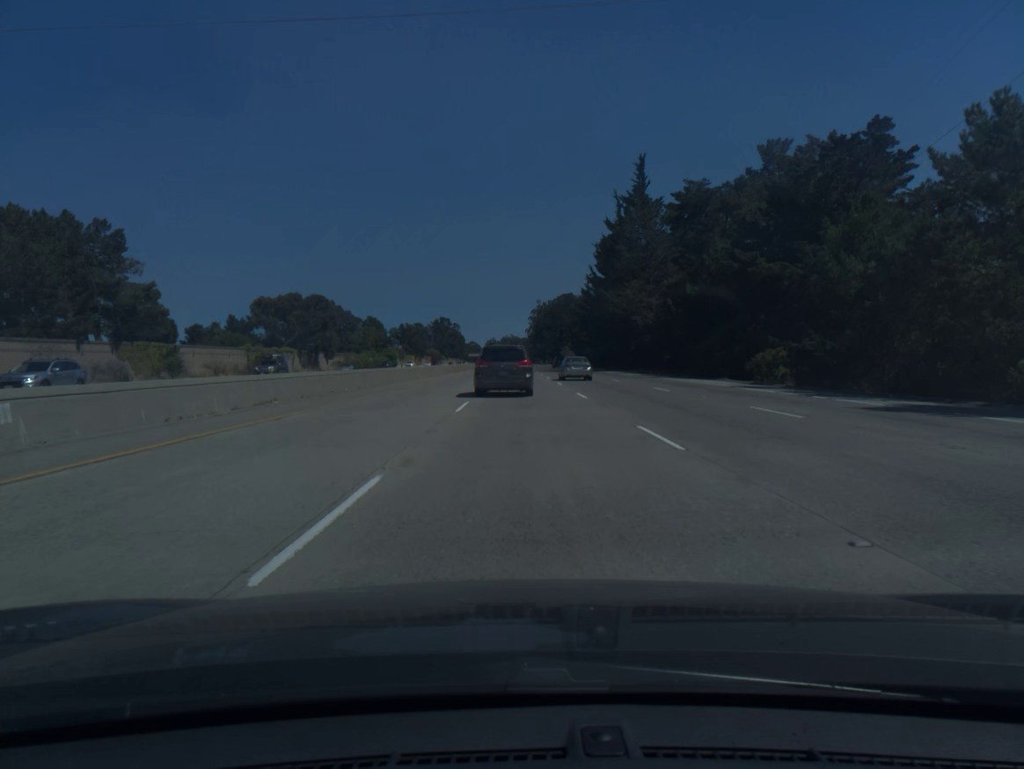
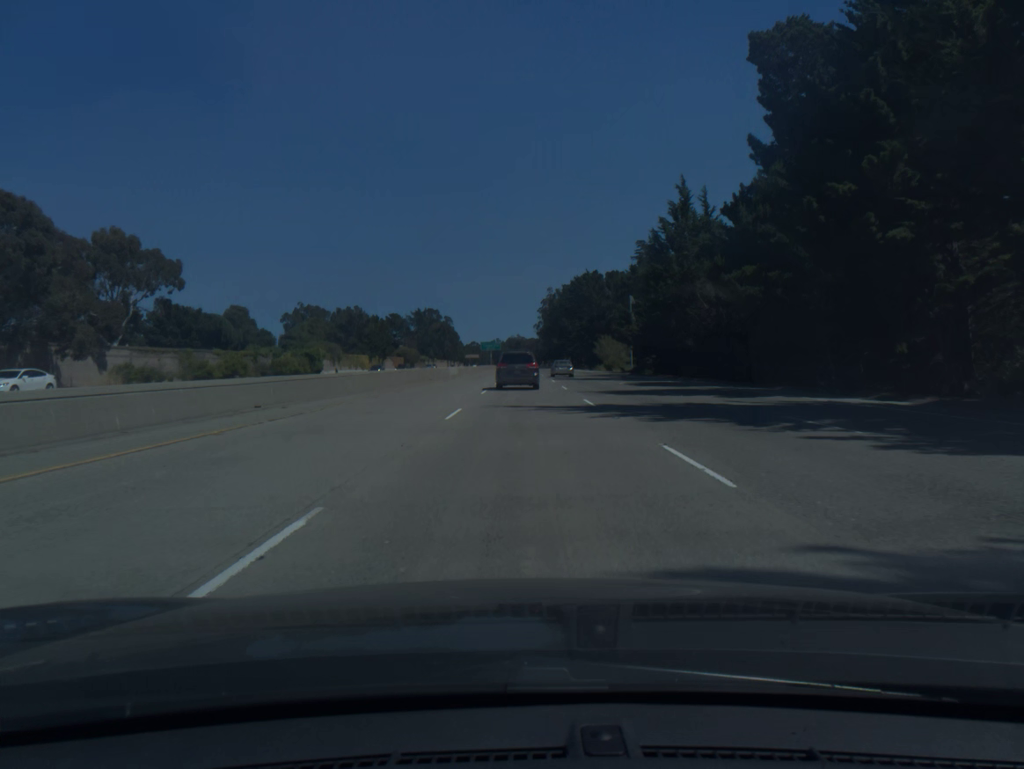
(-0.1, +90.3) m; 0°
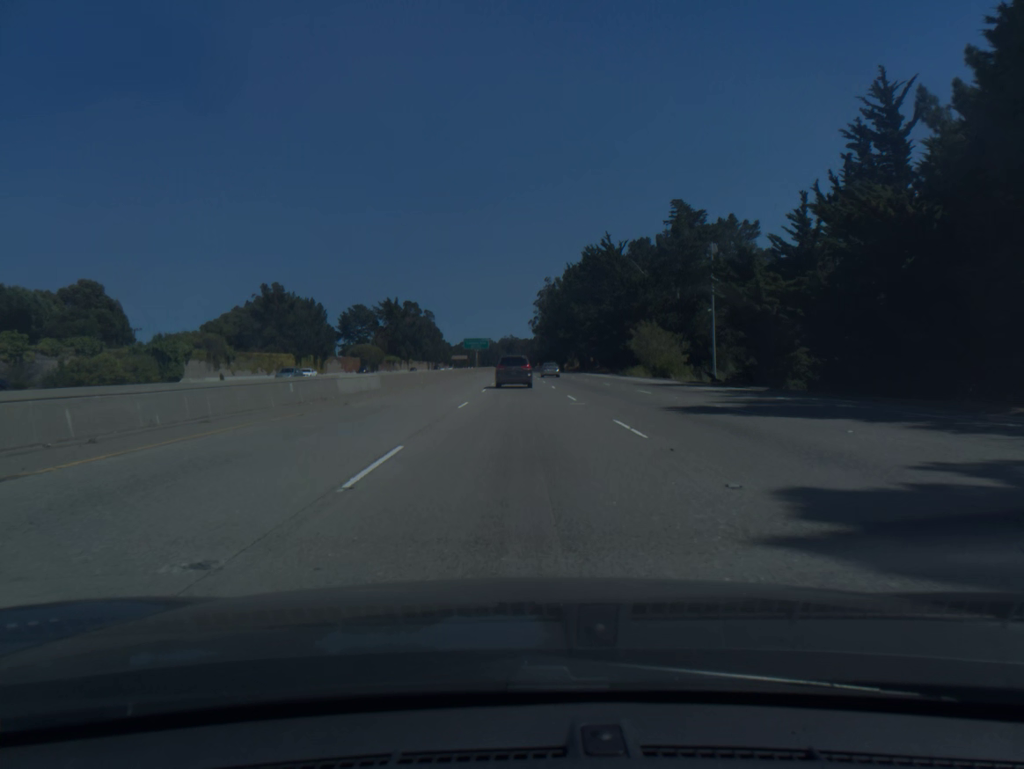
(+0.2, +53.2) m; 0°
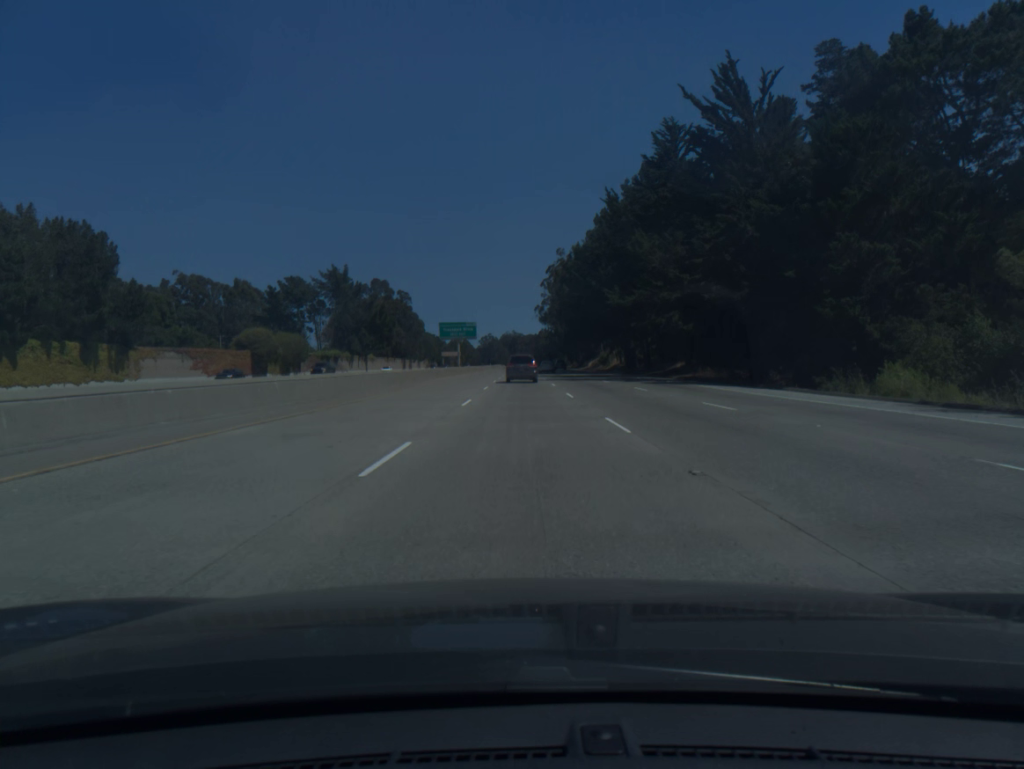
(-0.1, +71.6) m; 0°
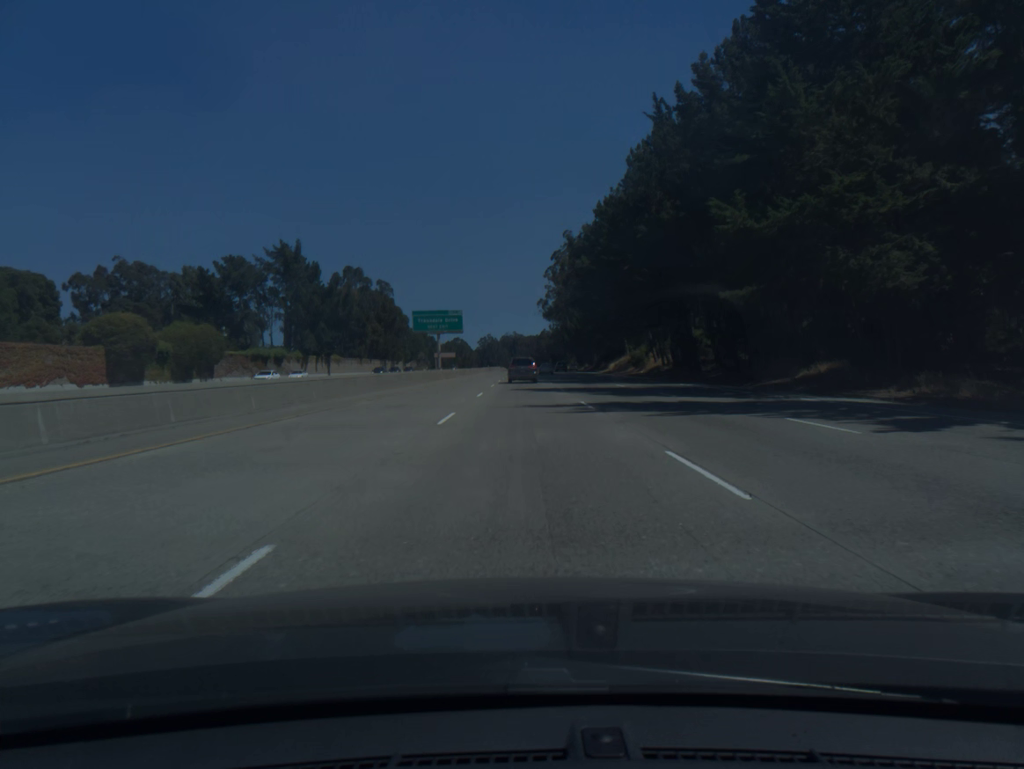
(0.0, +36.1) m; 0°
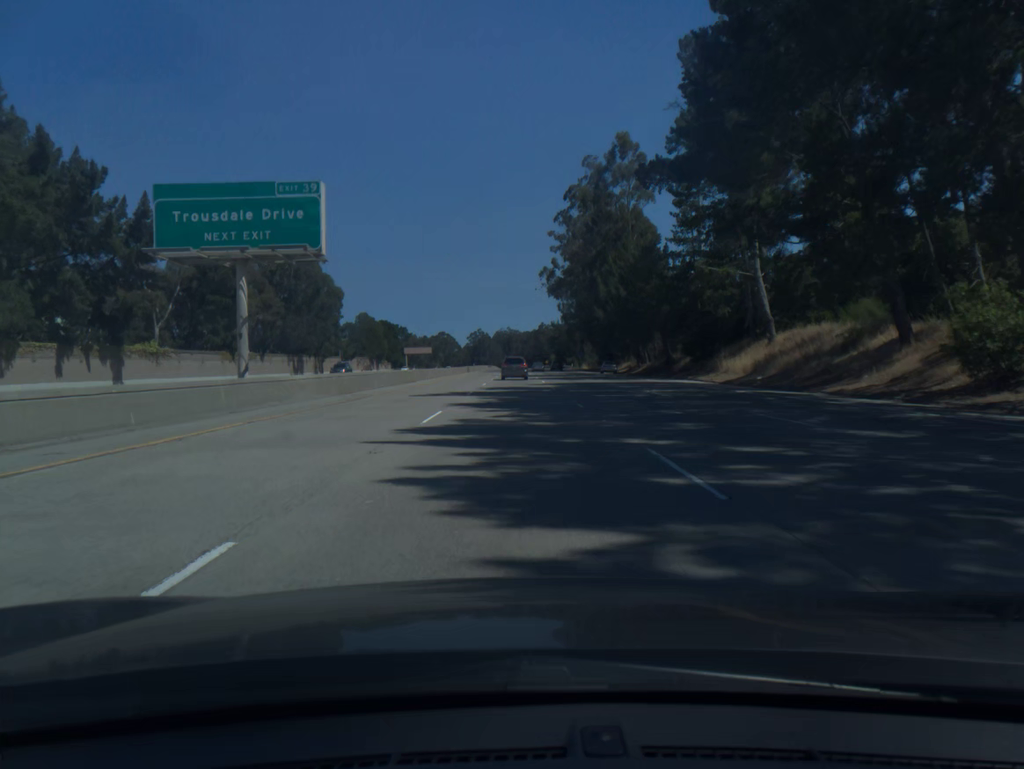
(+0.3, +72.9) m; 0°
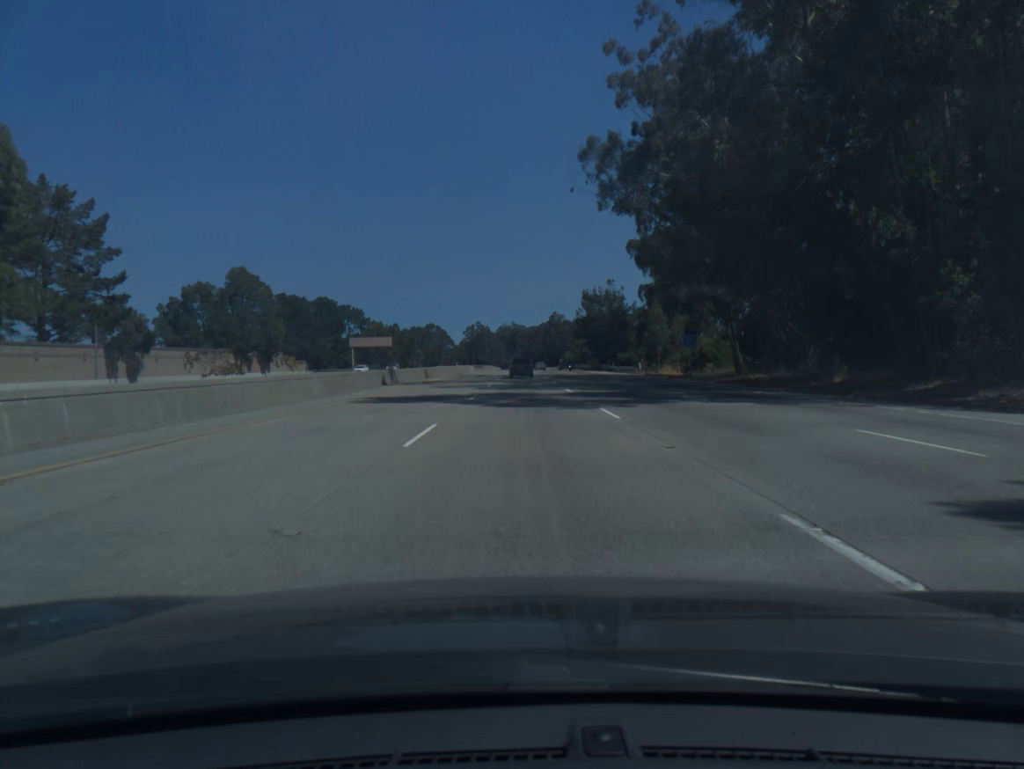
(-0.7, +92.4) m; 0°
